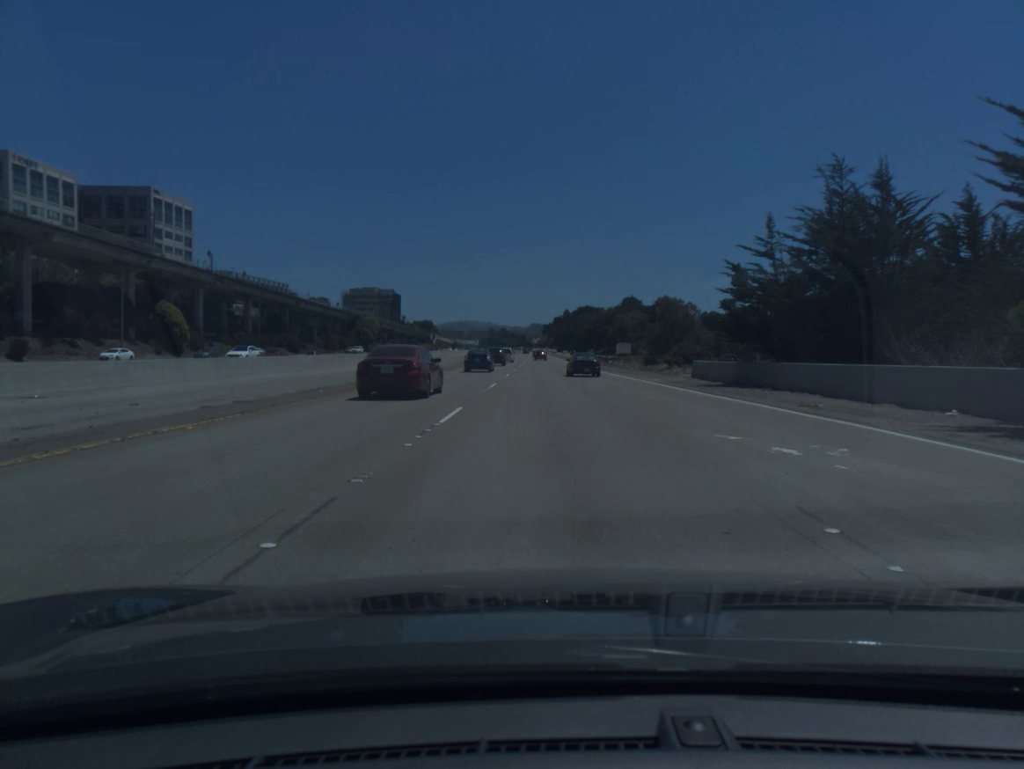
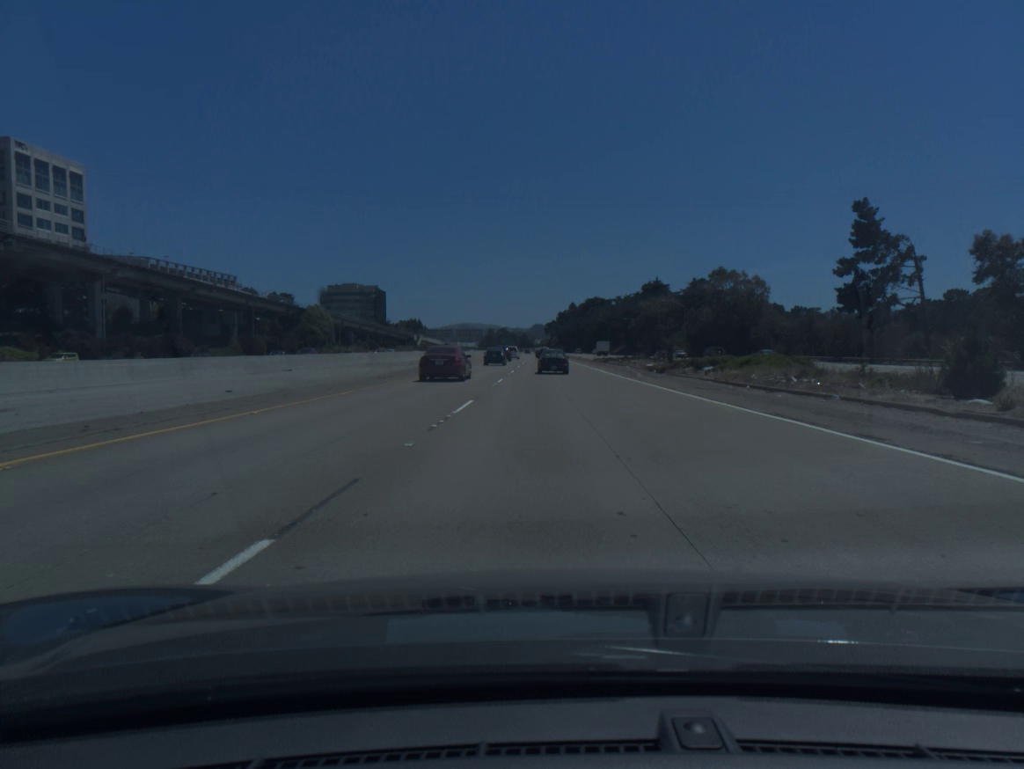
(-0.2, +56.1) m; 0°
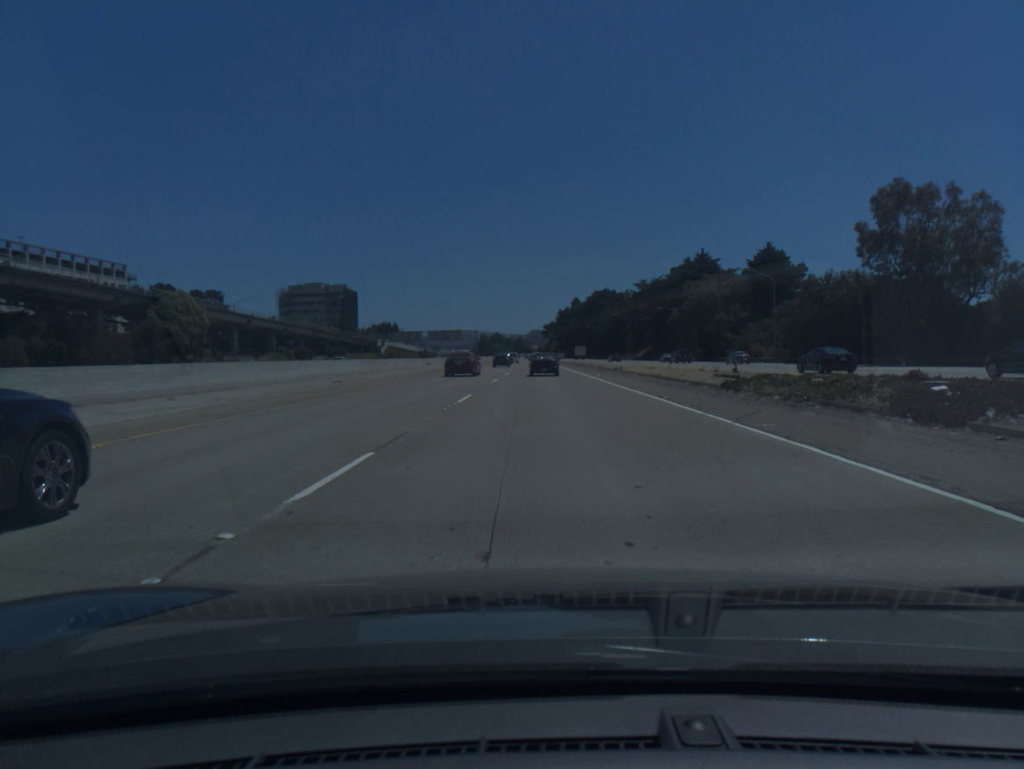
(+0.2, +69.6) m; 0°
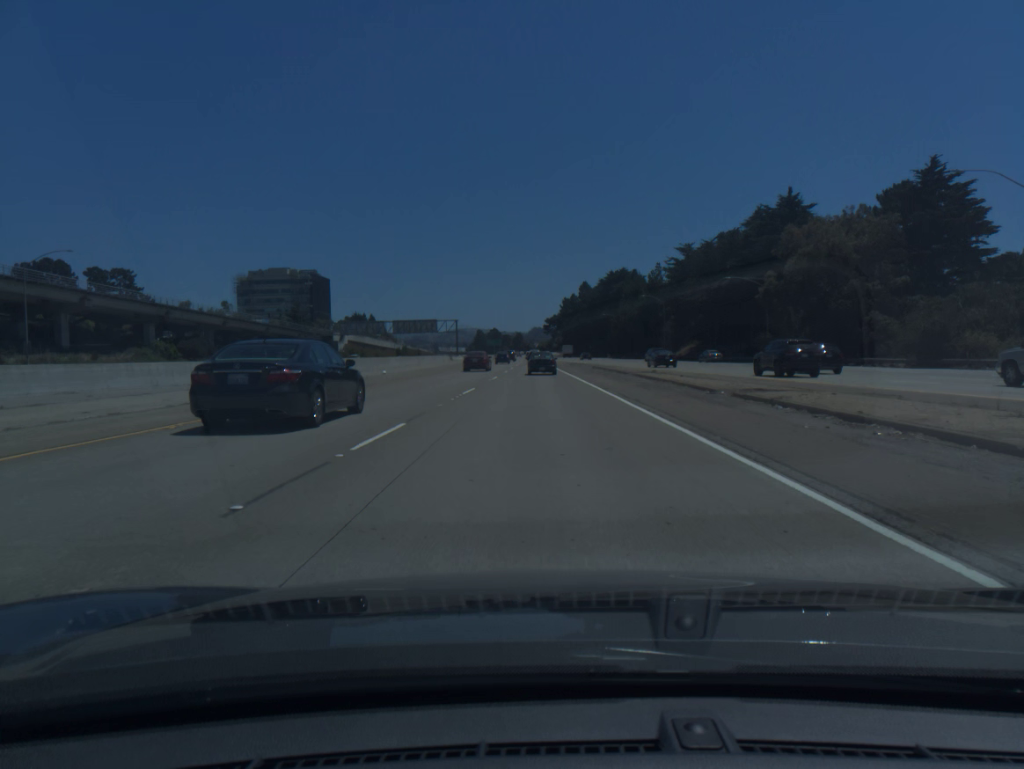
(0.0, +54.9) m; 0°
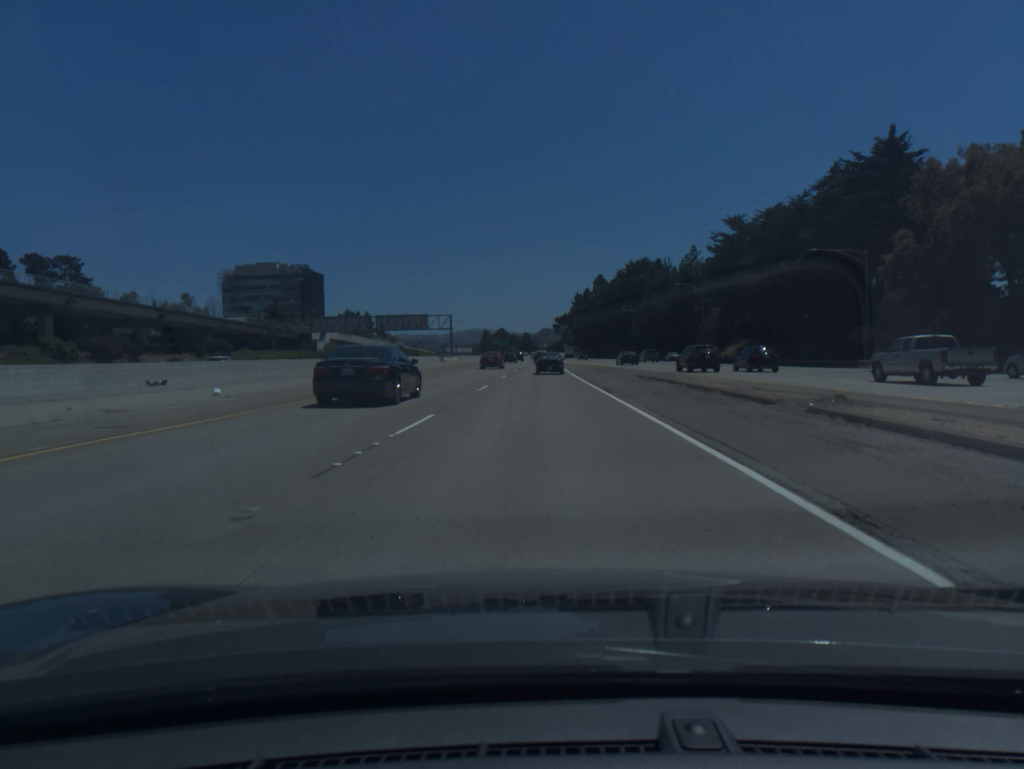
(-0.2, +27.3) m; -1°
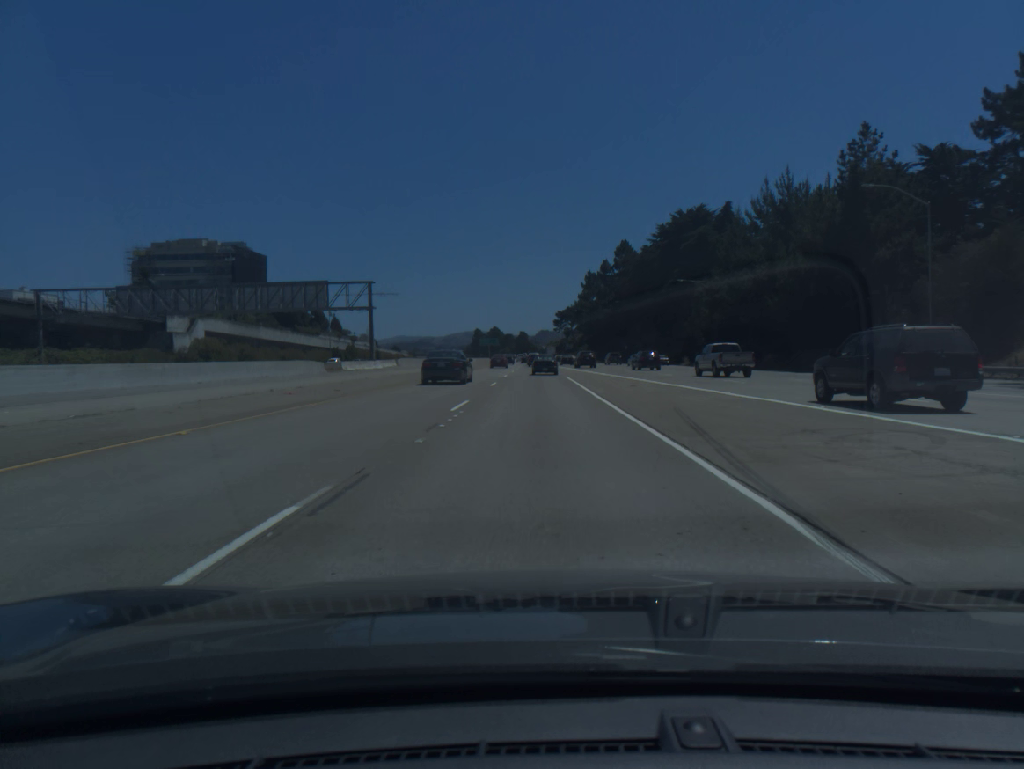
(-0.1, +68.5) m; 0°
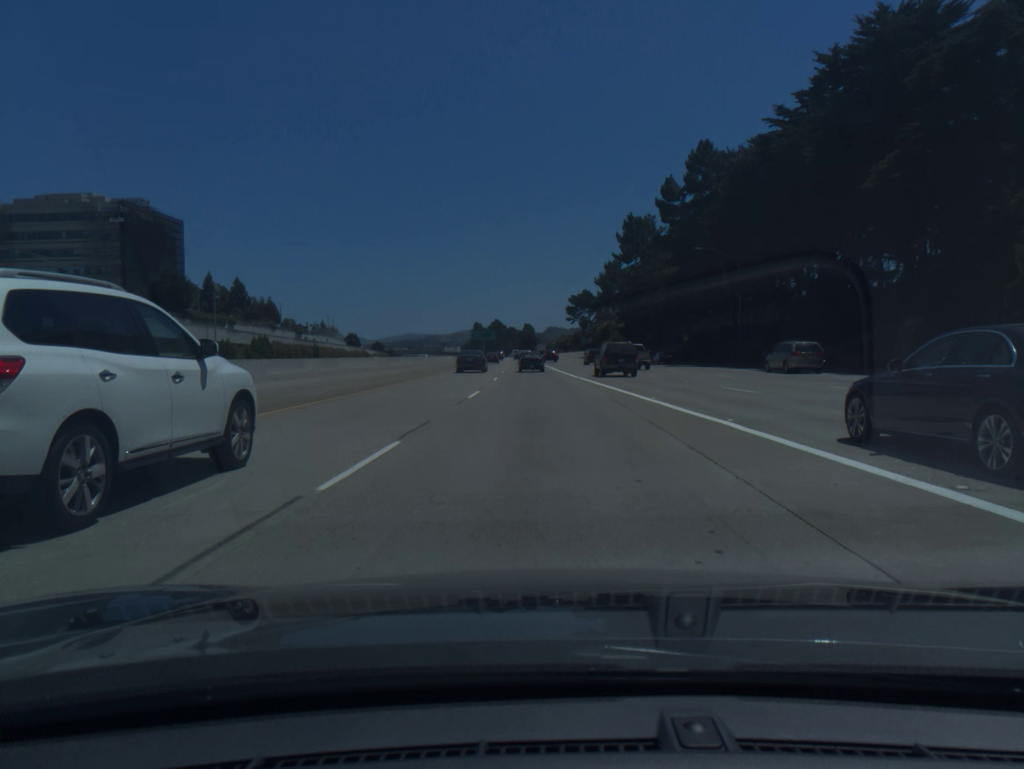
(-0.5, +69.3) m; -1°
